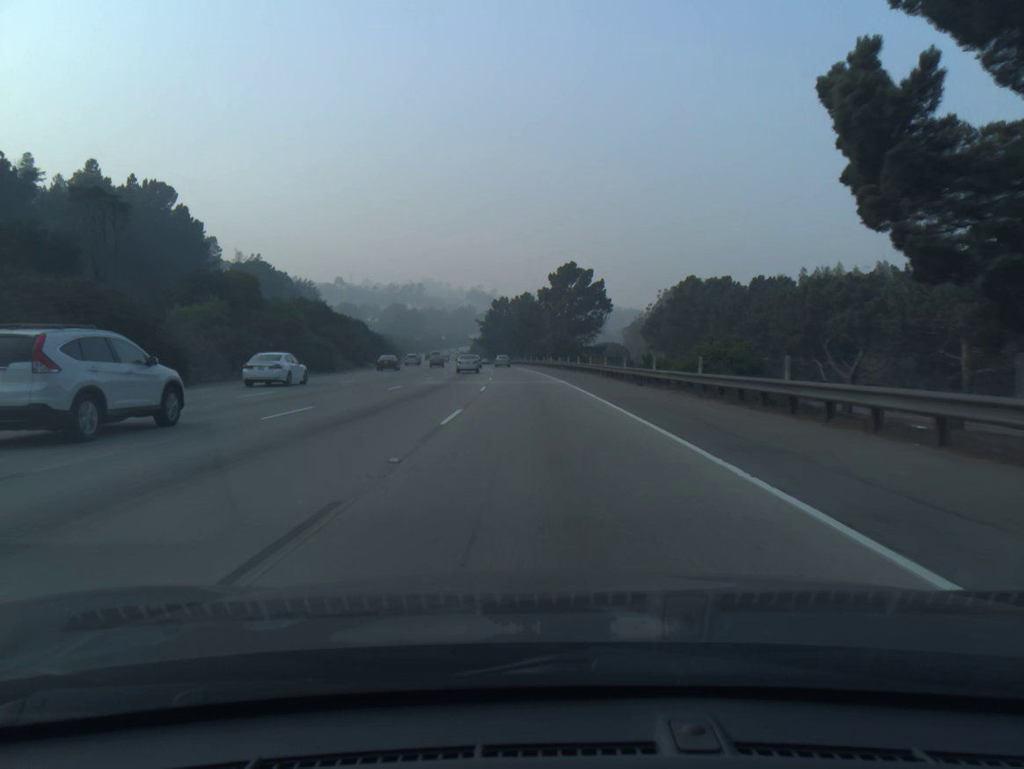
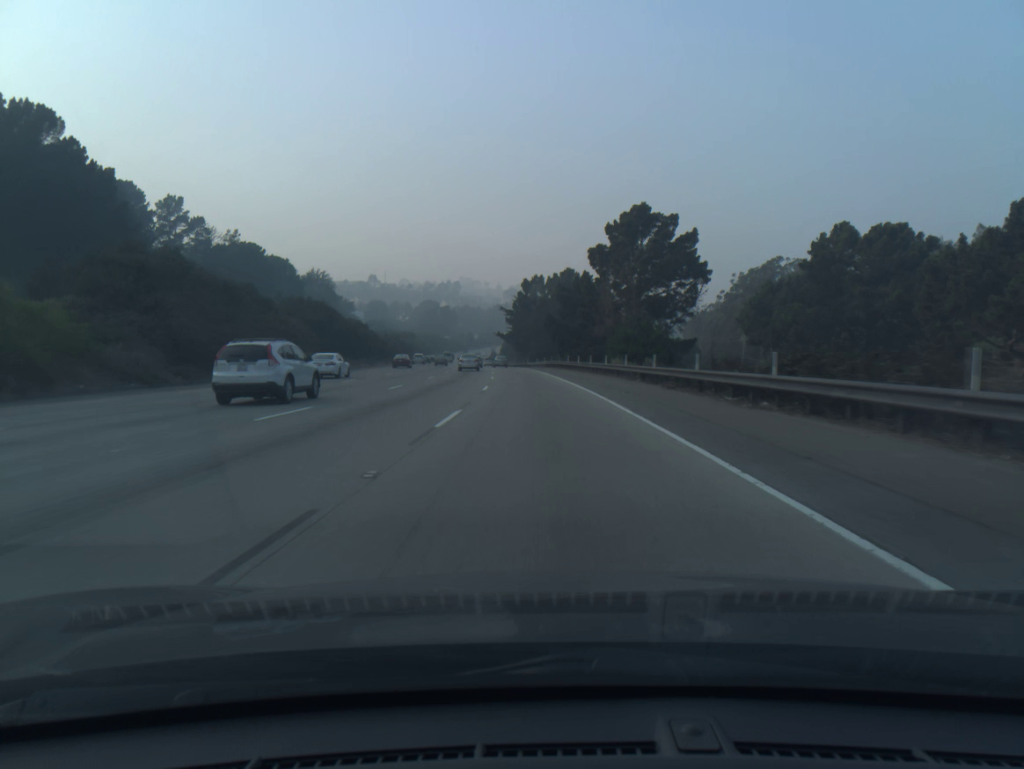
(-1.1, +44.6) m; -3°
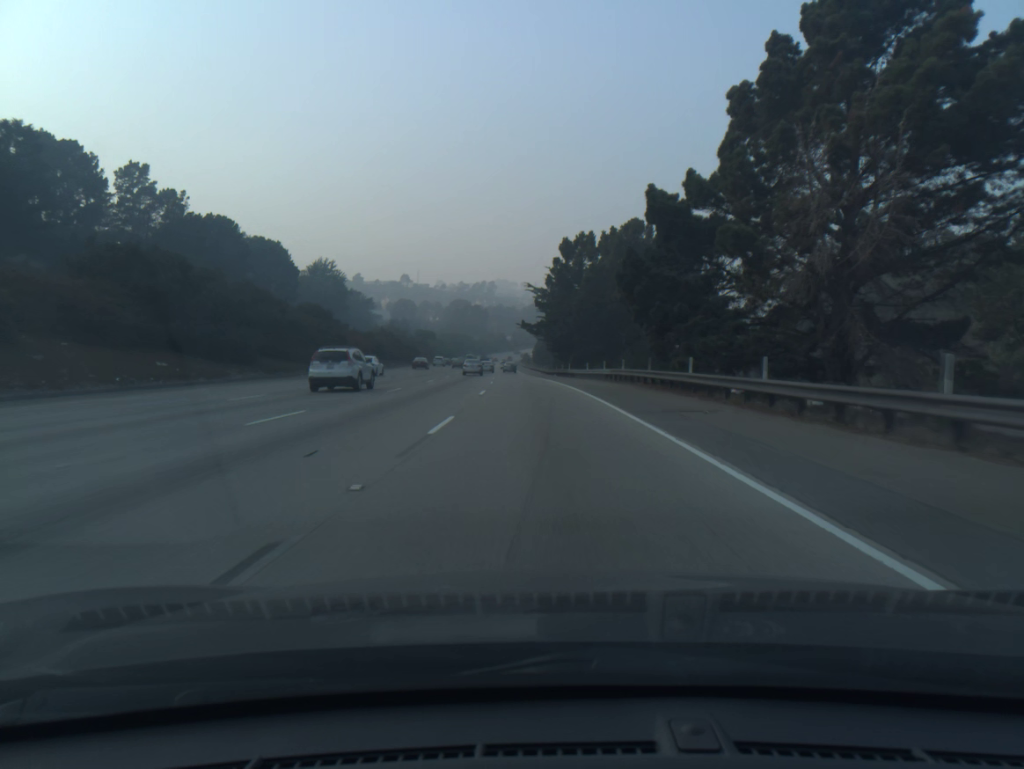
(-1.1, +44.8) m; -3°
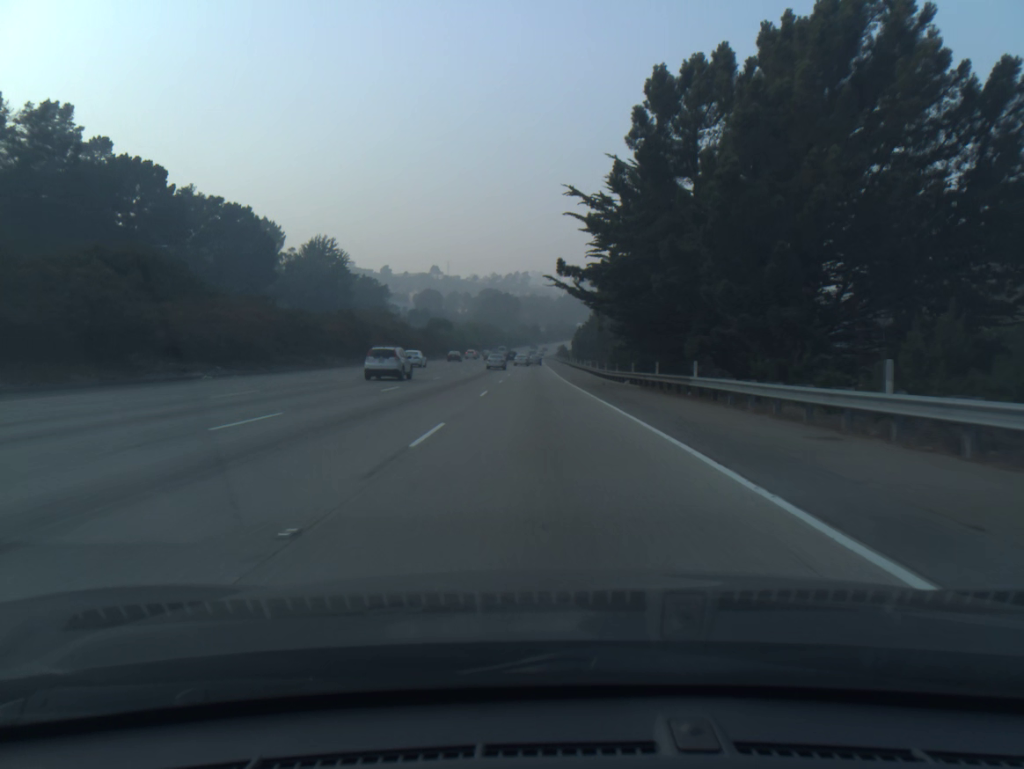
(-1.0, +45.7) m; -2°
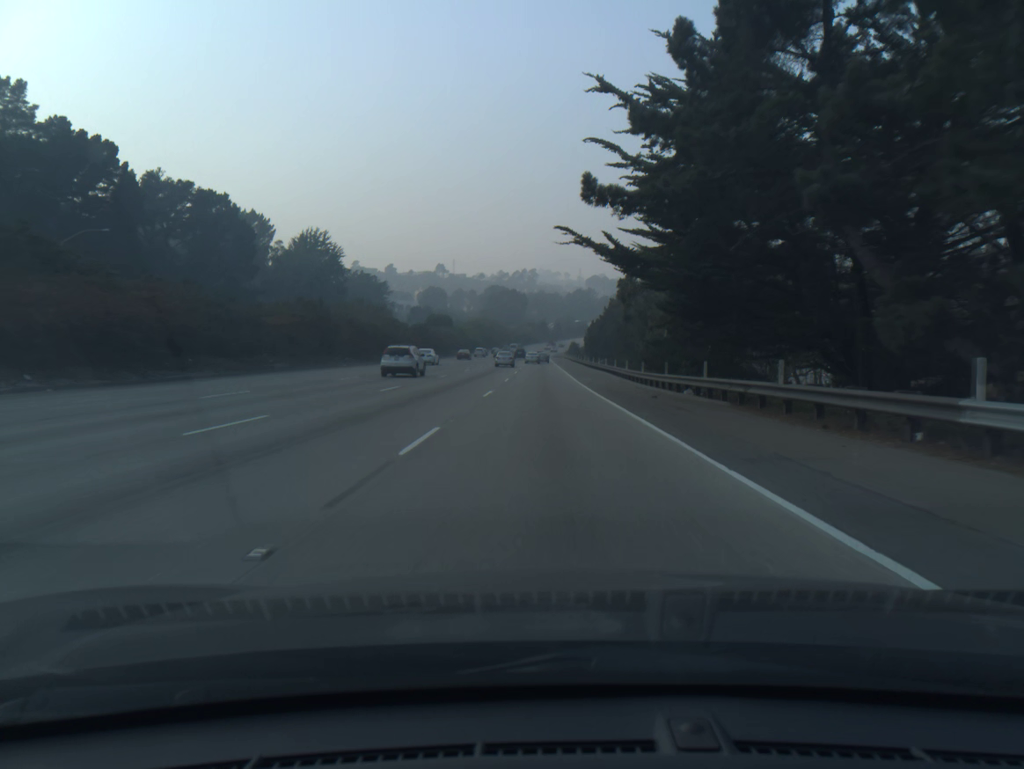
(-0.1, +15.6) m; -1°
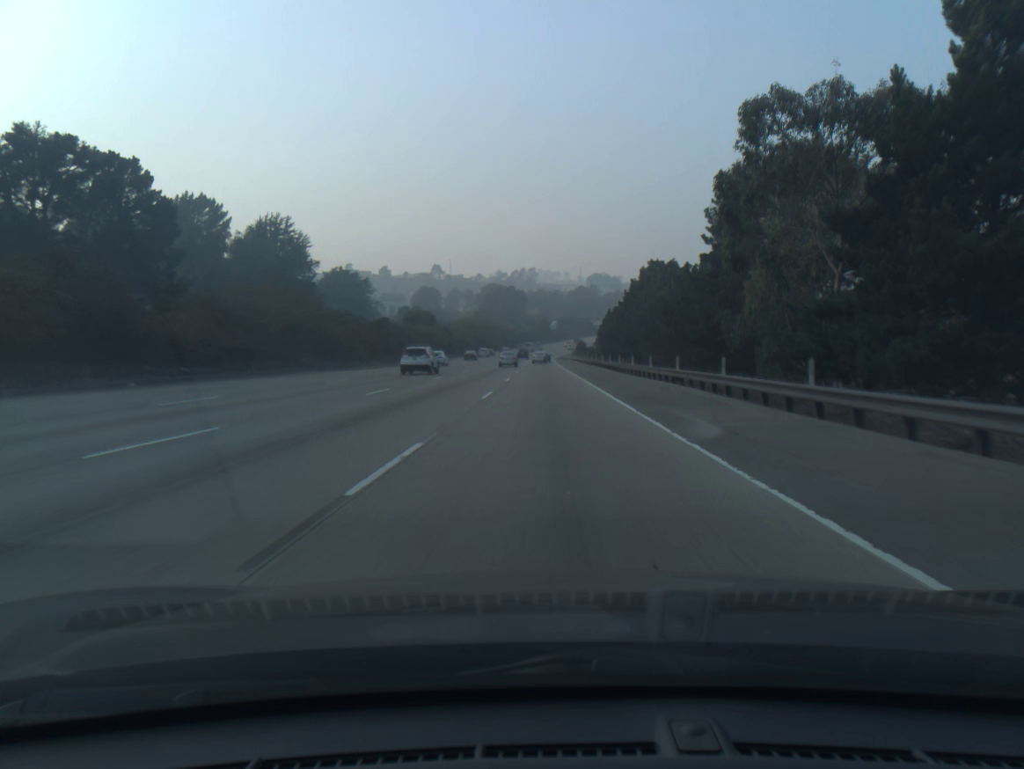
(-0.1, +31.9) m; 0°
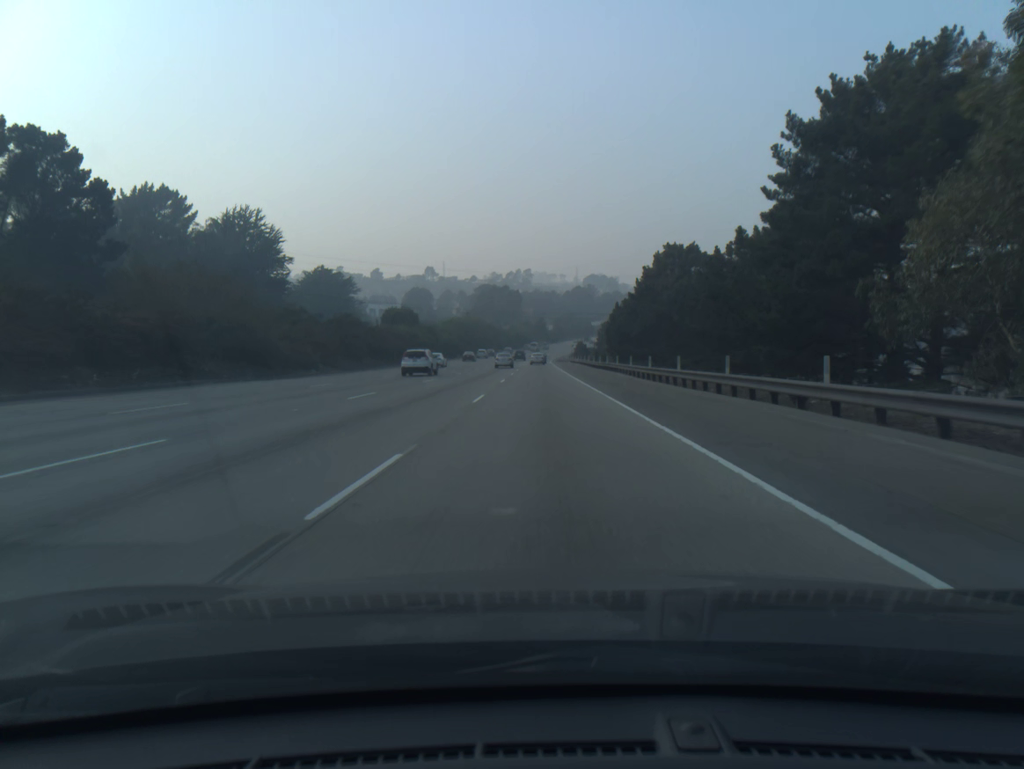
(0.0, +16.2) m; 0°
